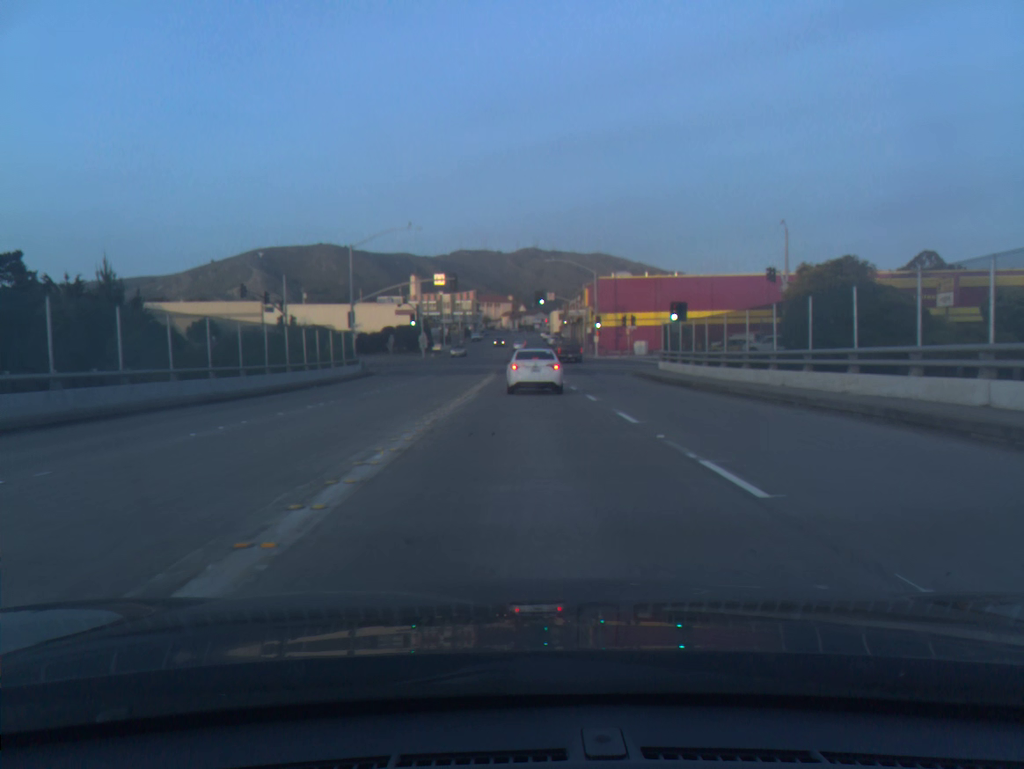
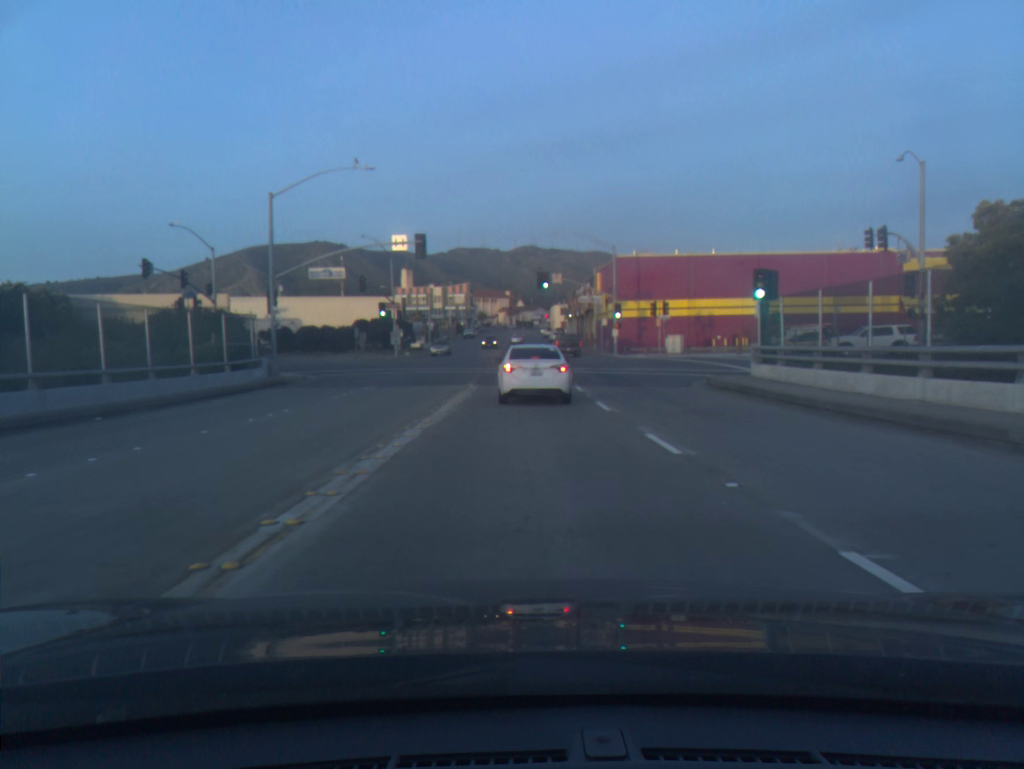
(0.0, +19.0) m; 0°
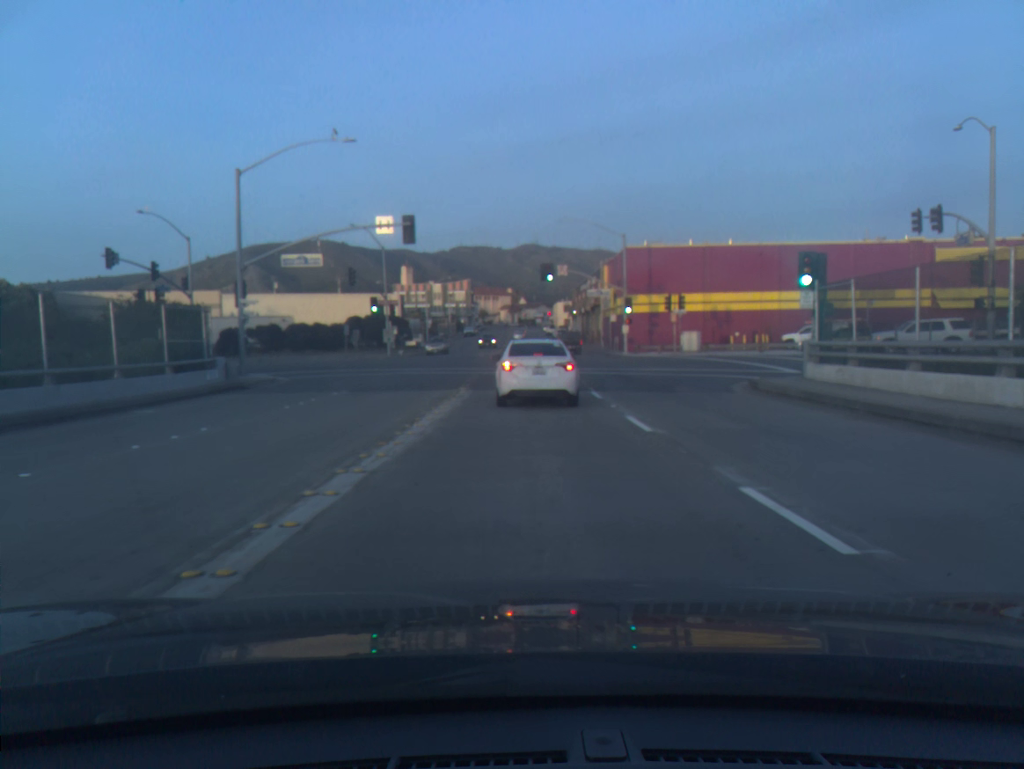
(0.0, +5.1) m; 0°
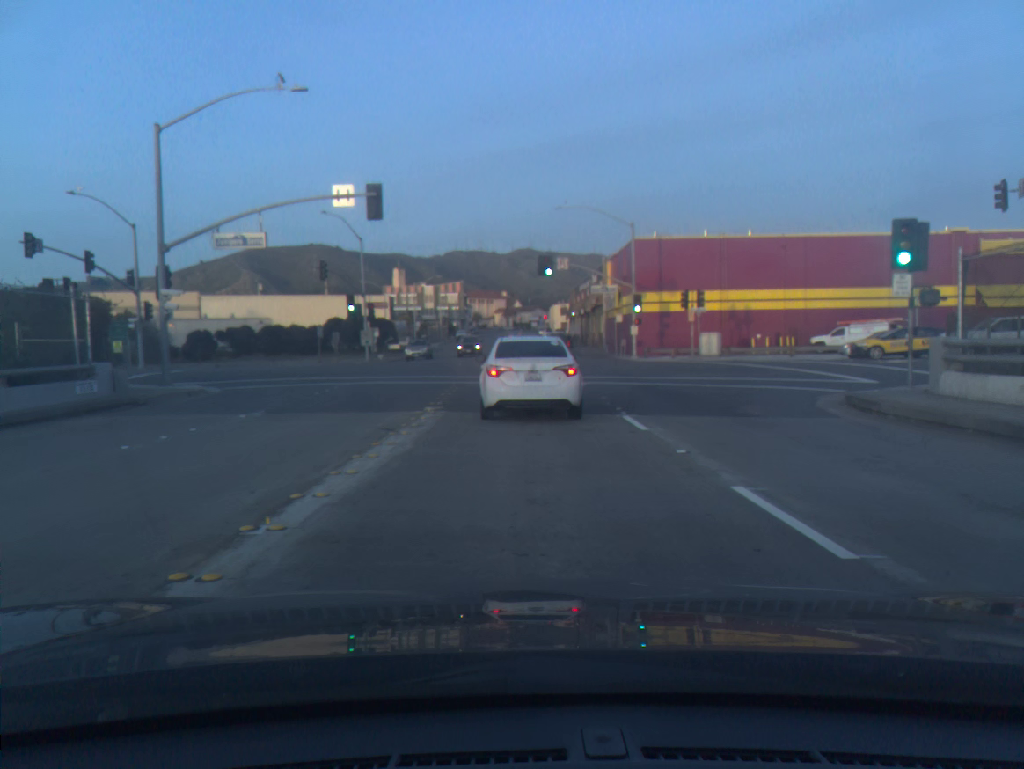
(0.0, +7.6) m; +1°
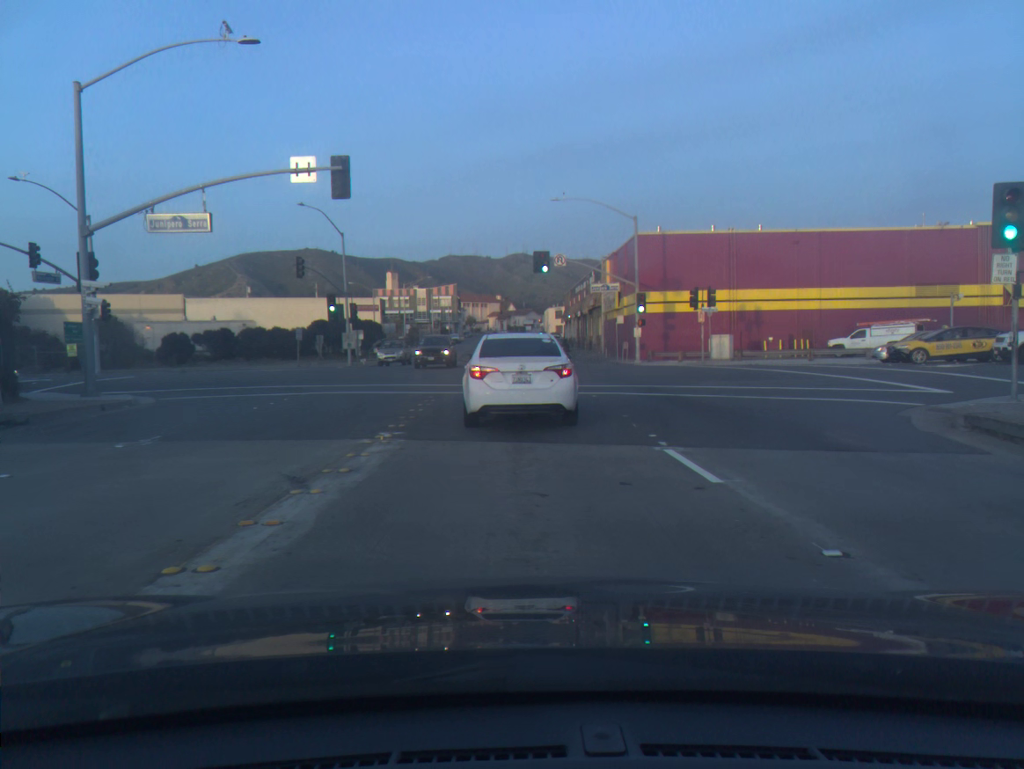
(0.0, +4.8) m; +1°
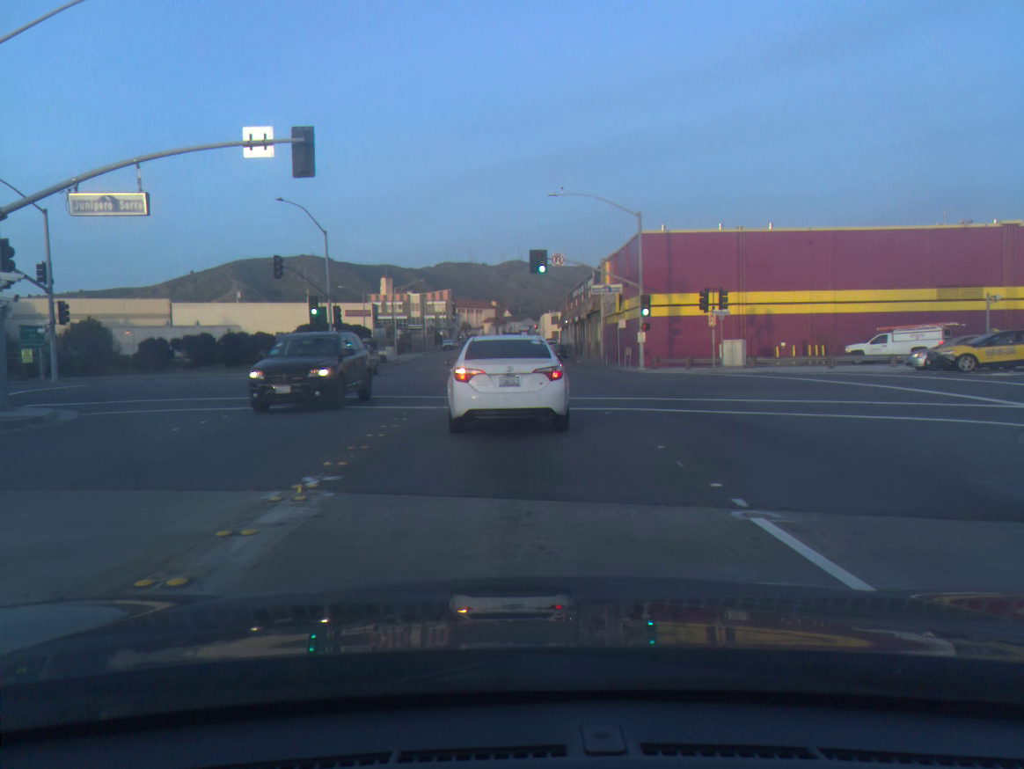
(0.0, +3.8) m; 0°
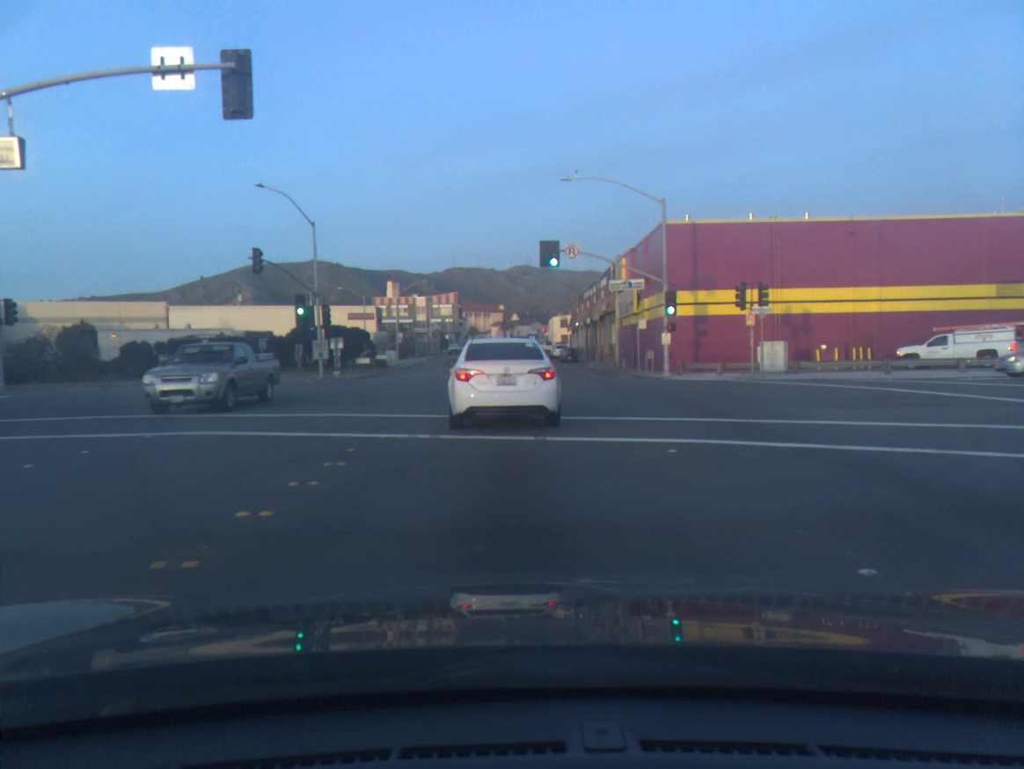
(-0.1, +5.4) m; -1°
